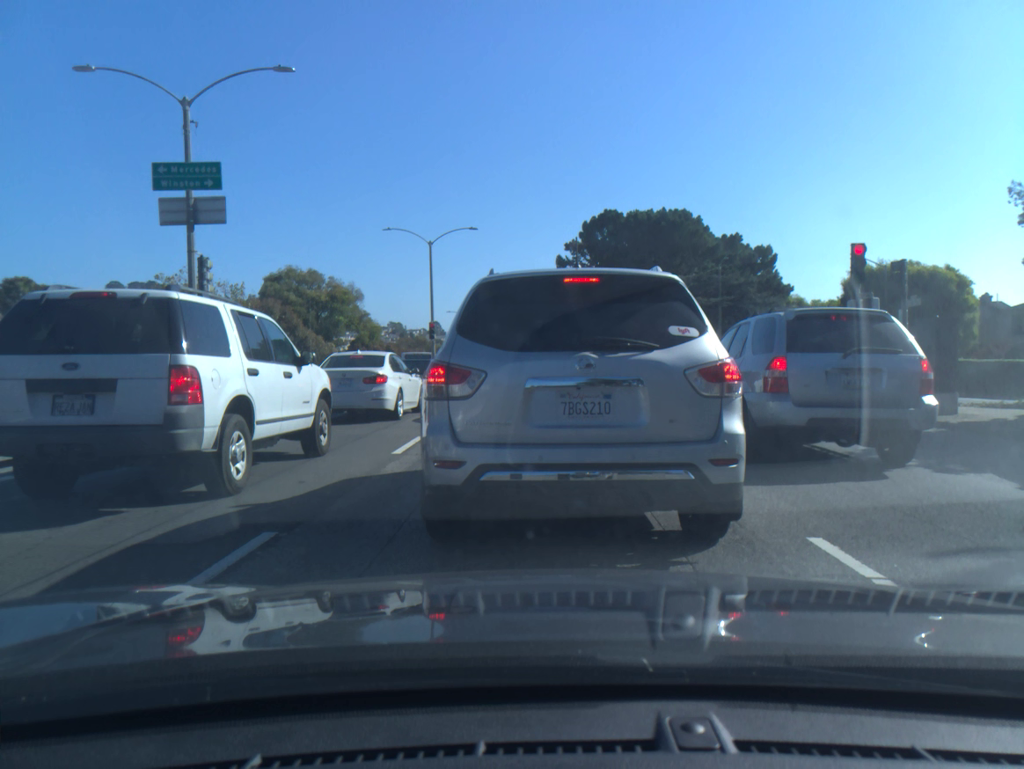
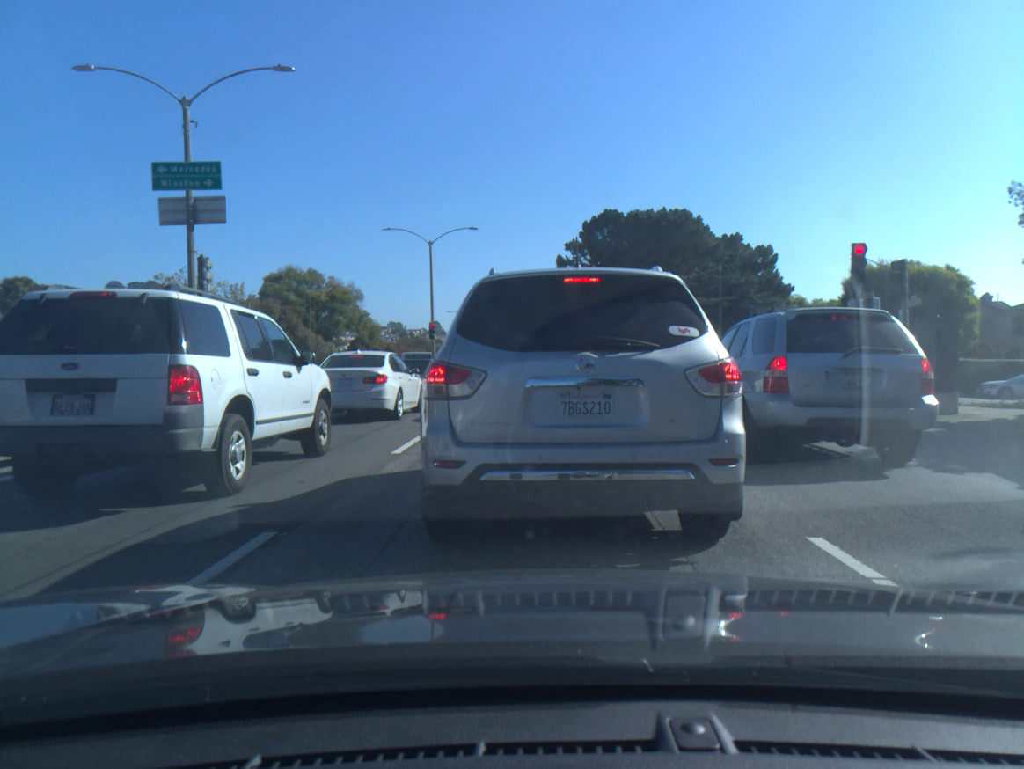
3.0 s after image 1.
(0.0, 0.0) m; 0°
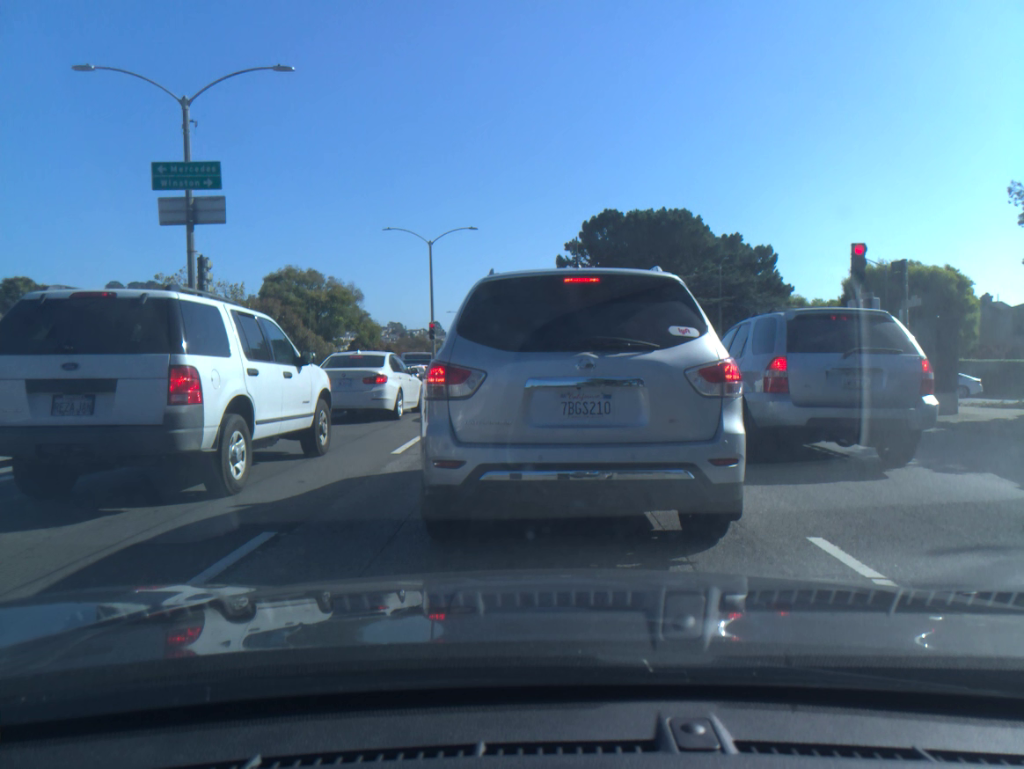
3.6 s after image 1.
(0.0, 0.0) m; 0°
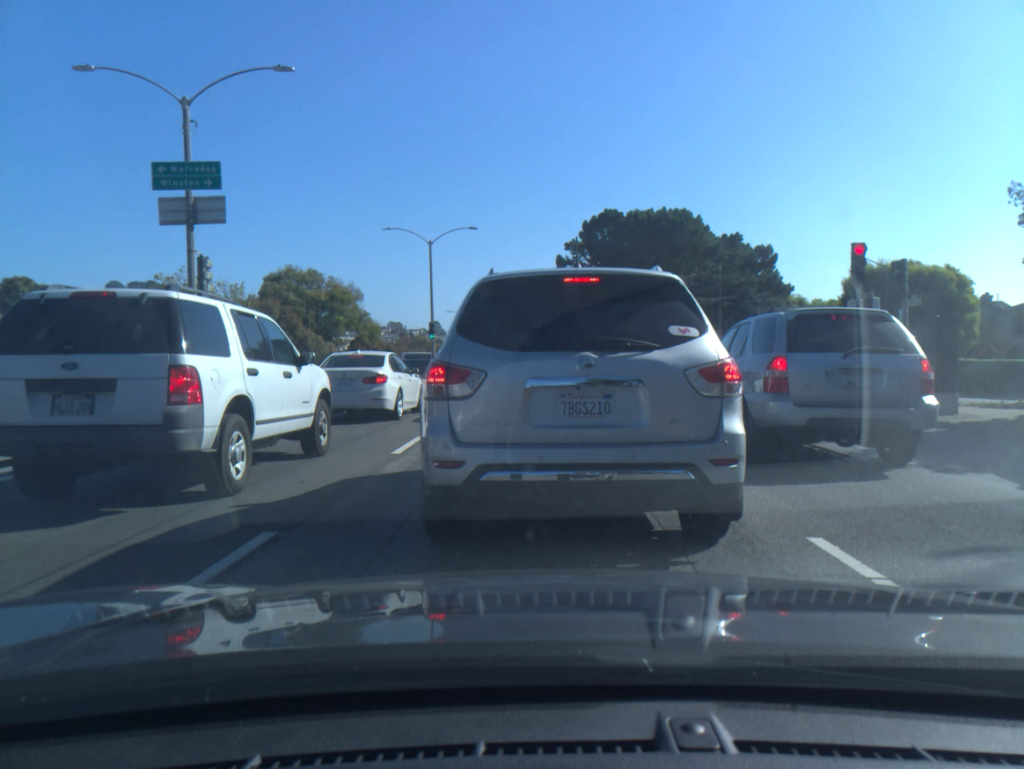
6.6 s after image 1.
(0.0, 0.0) m; 0°
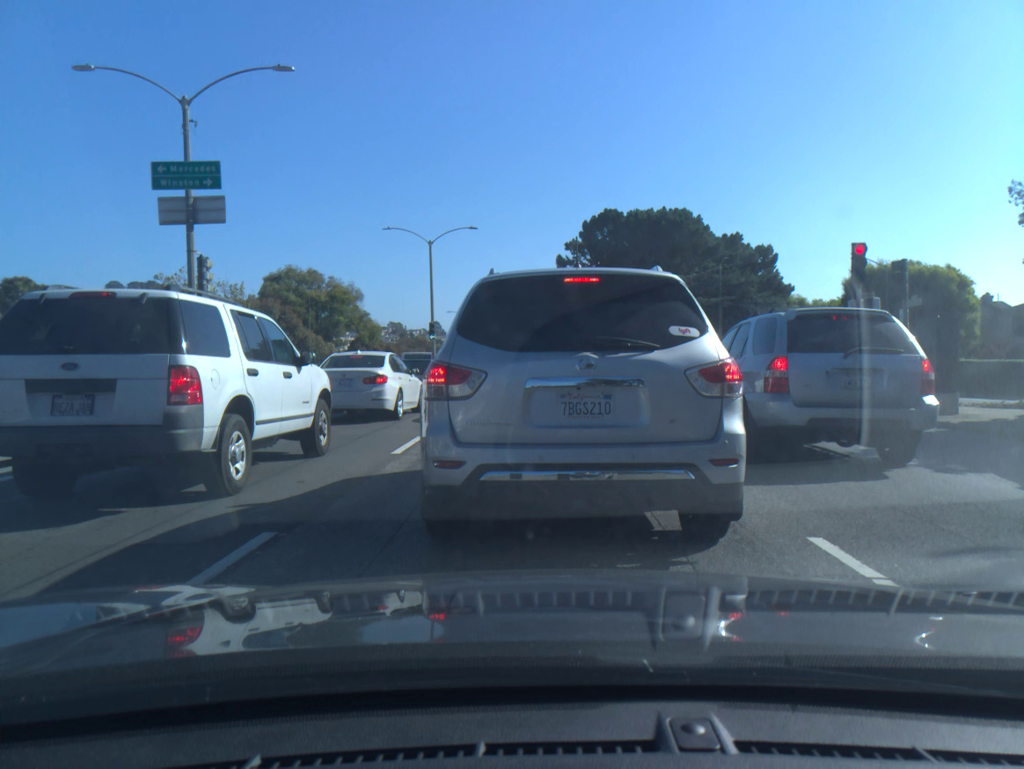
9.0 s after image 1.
(0.0, 0.0) m; 0°
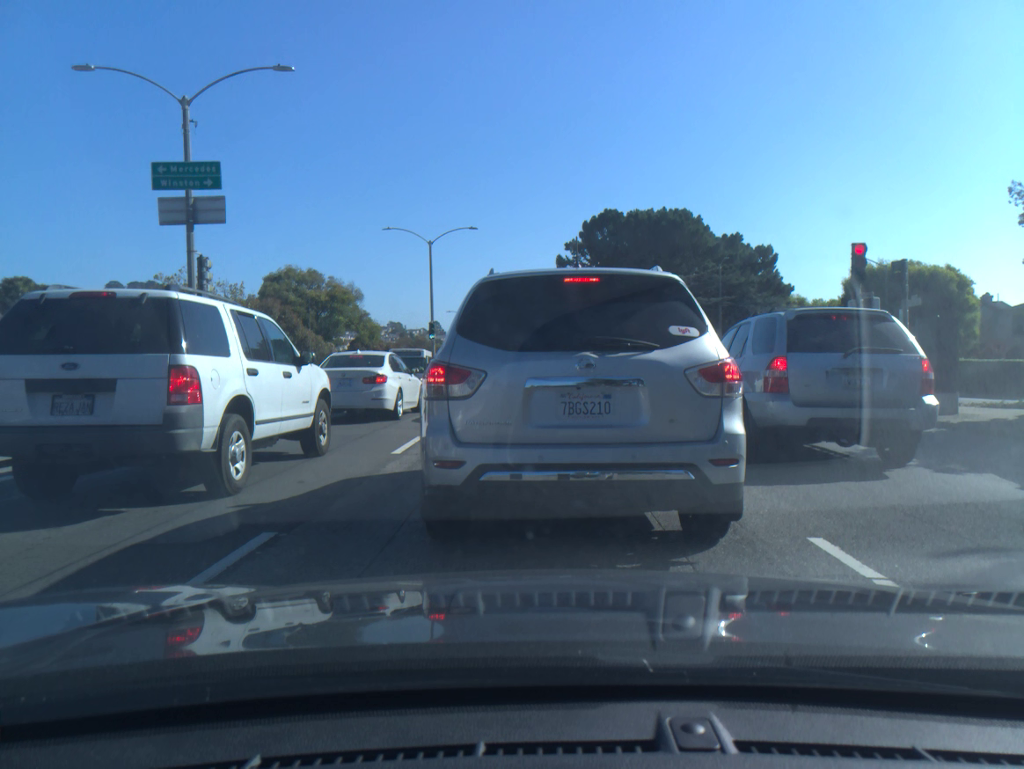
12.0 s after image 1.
(0.0, 0.0) m; 0°
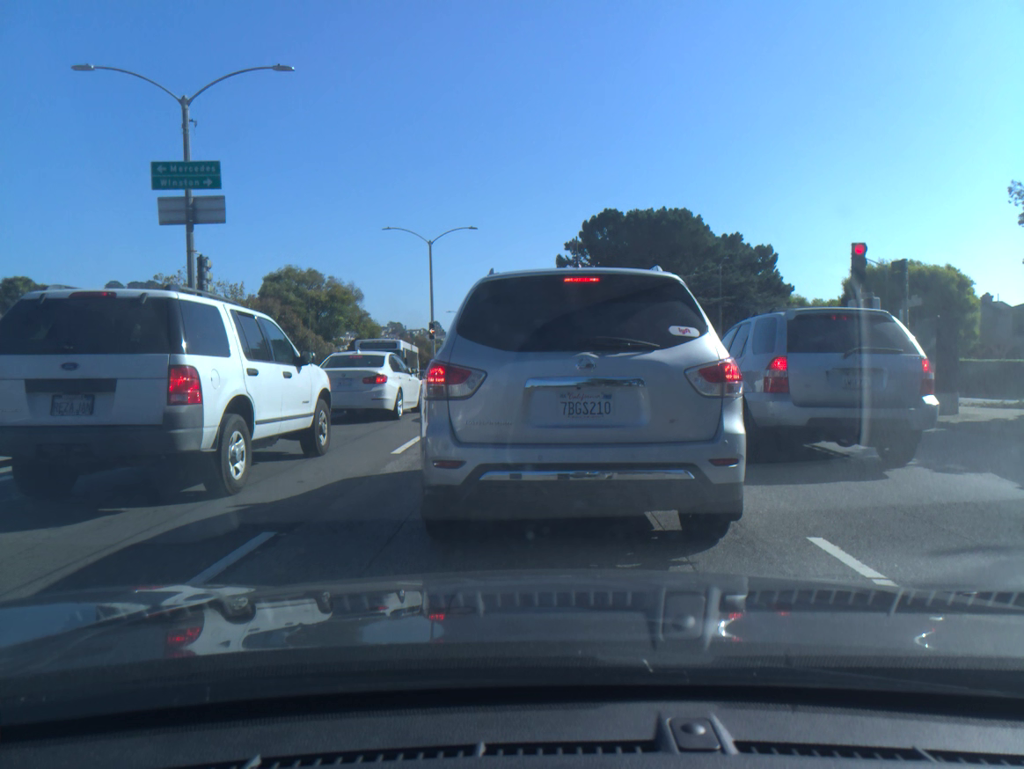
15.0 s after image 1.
(+0.1, +0.1) m; 0°
